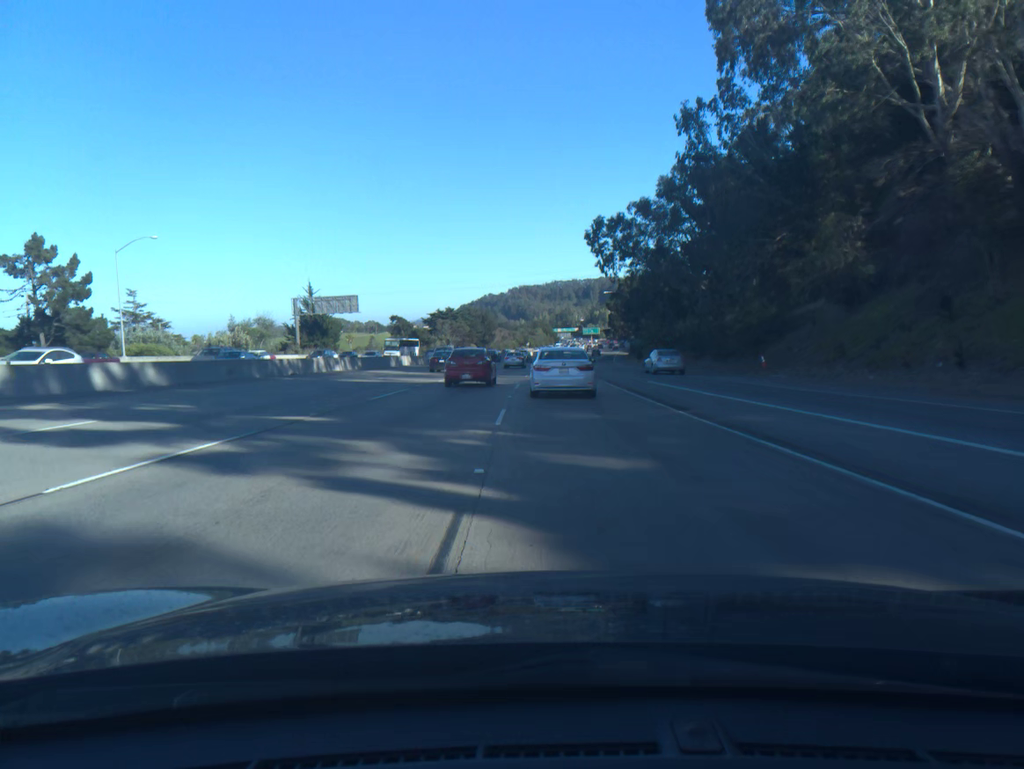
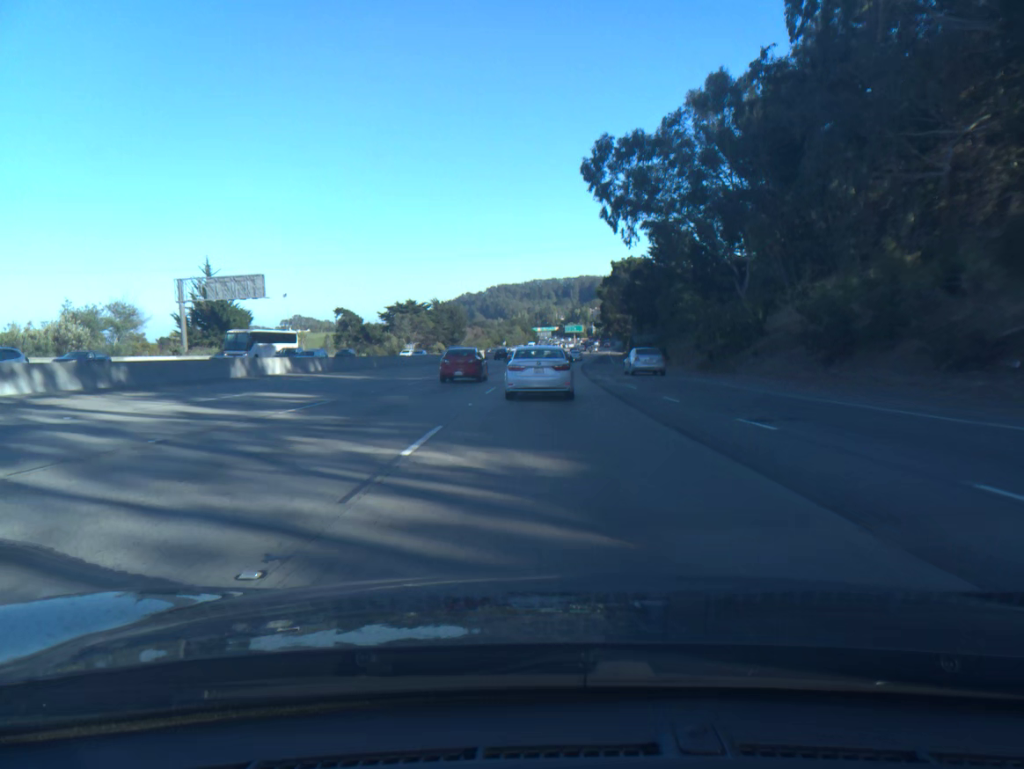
(+0.5, +33.2) m; +2°
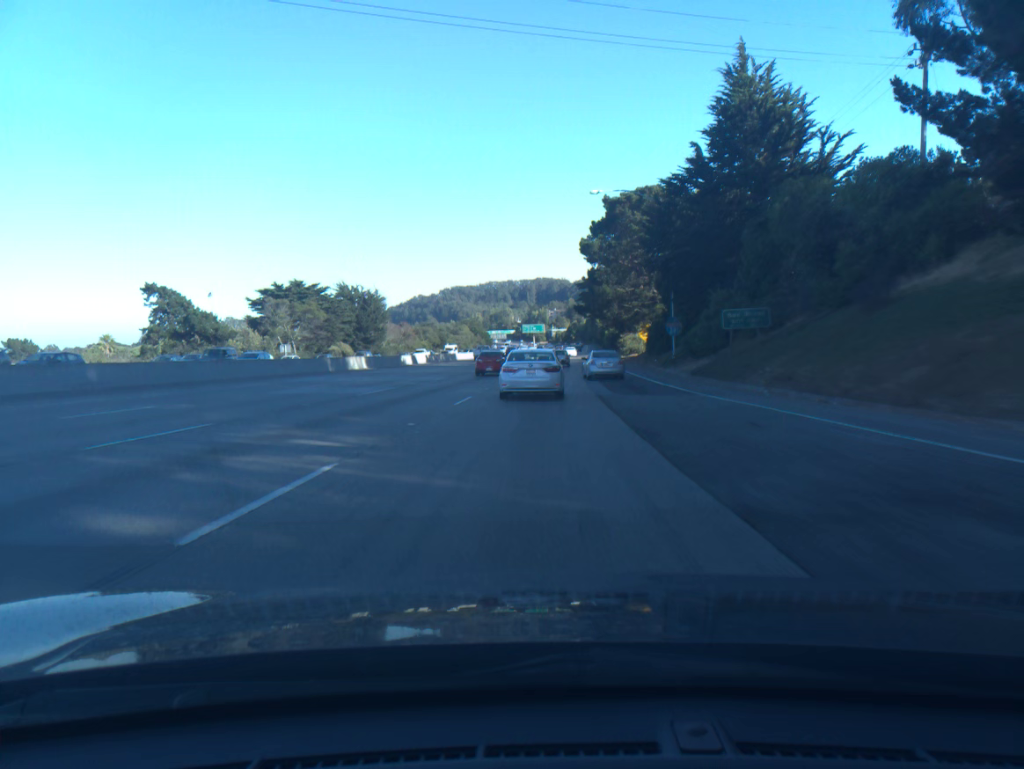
(+1.6, +62.7) m; +3°
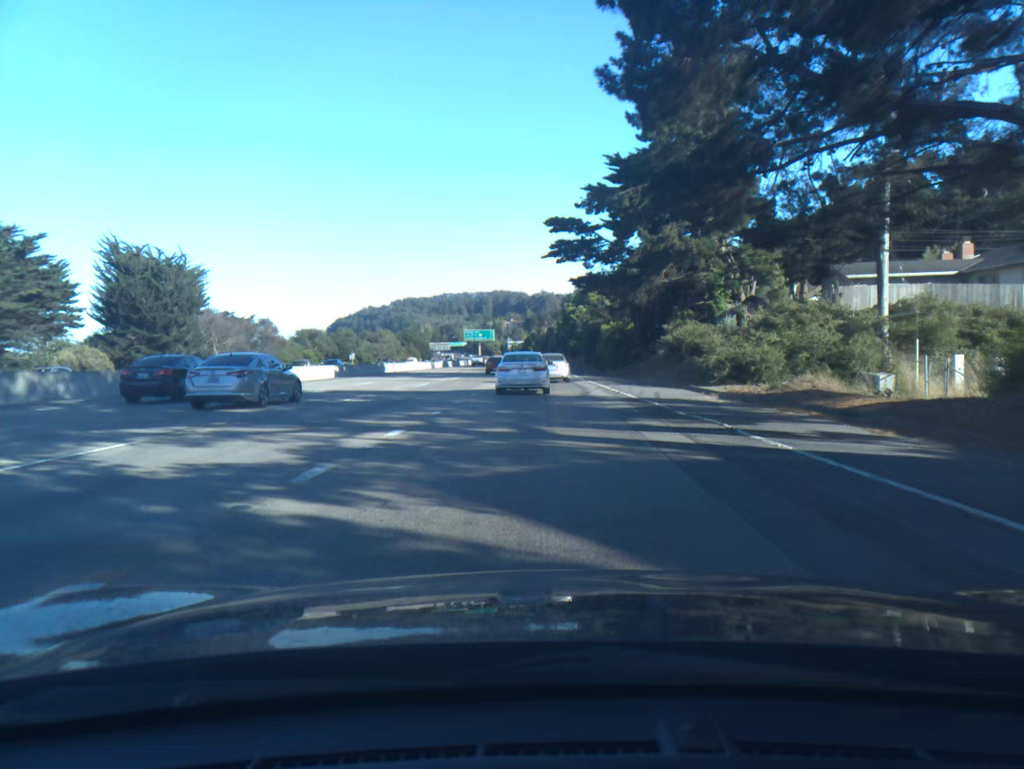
(+2.3, +73.1) m; +3°
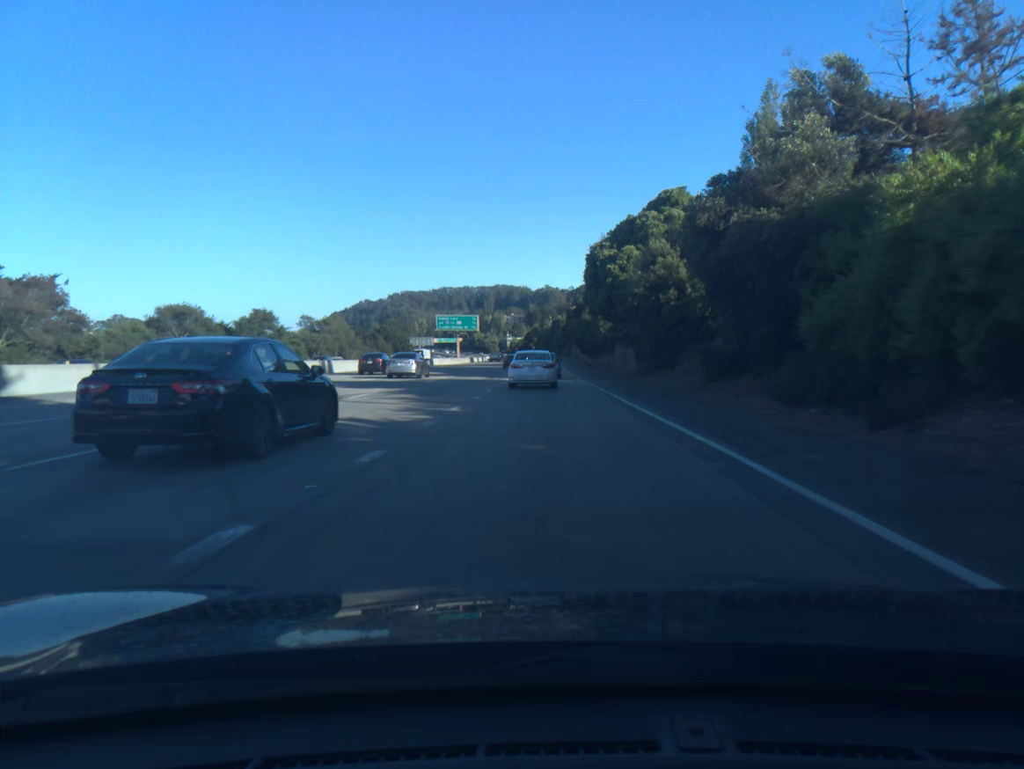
(0.0, +57.2) m; 0°
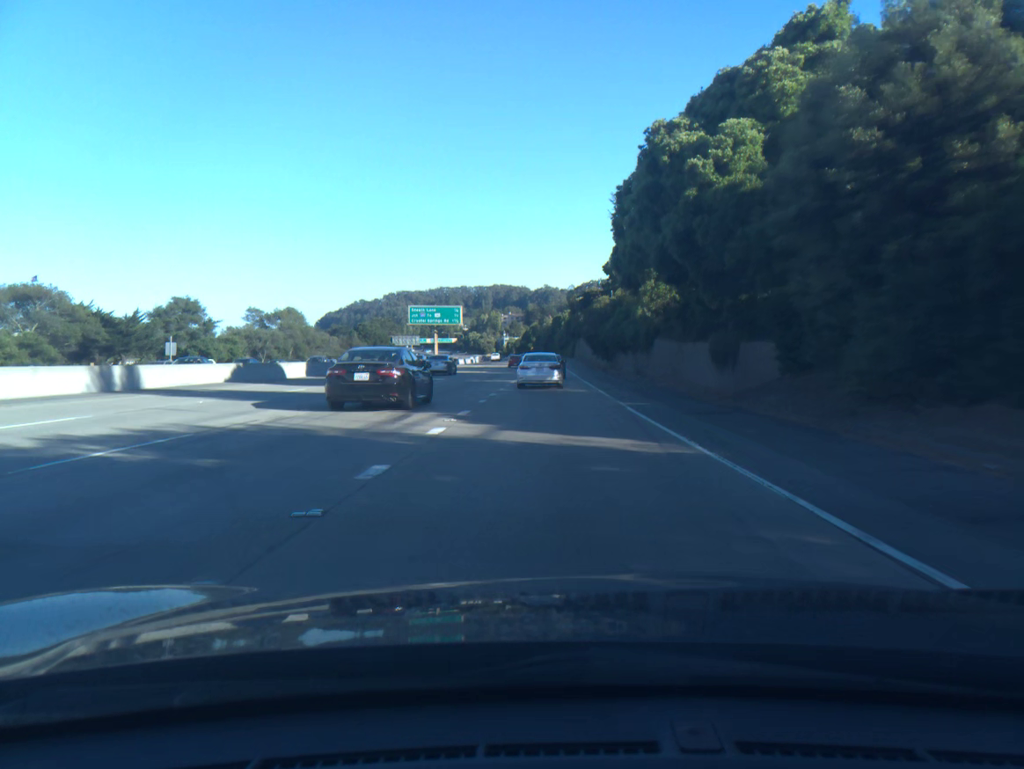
(0.0, +28.2) m; 0°
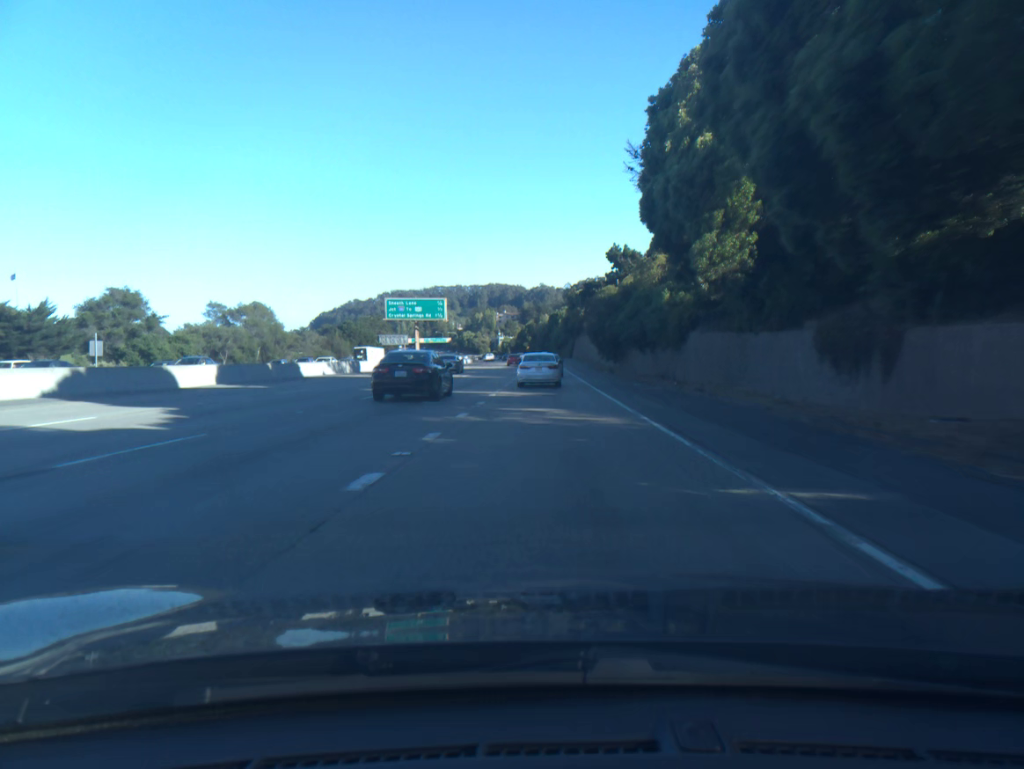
(0.0, +14.0) m; 0°
